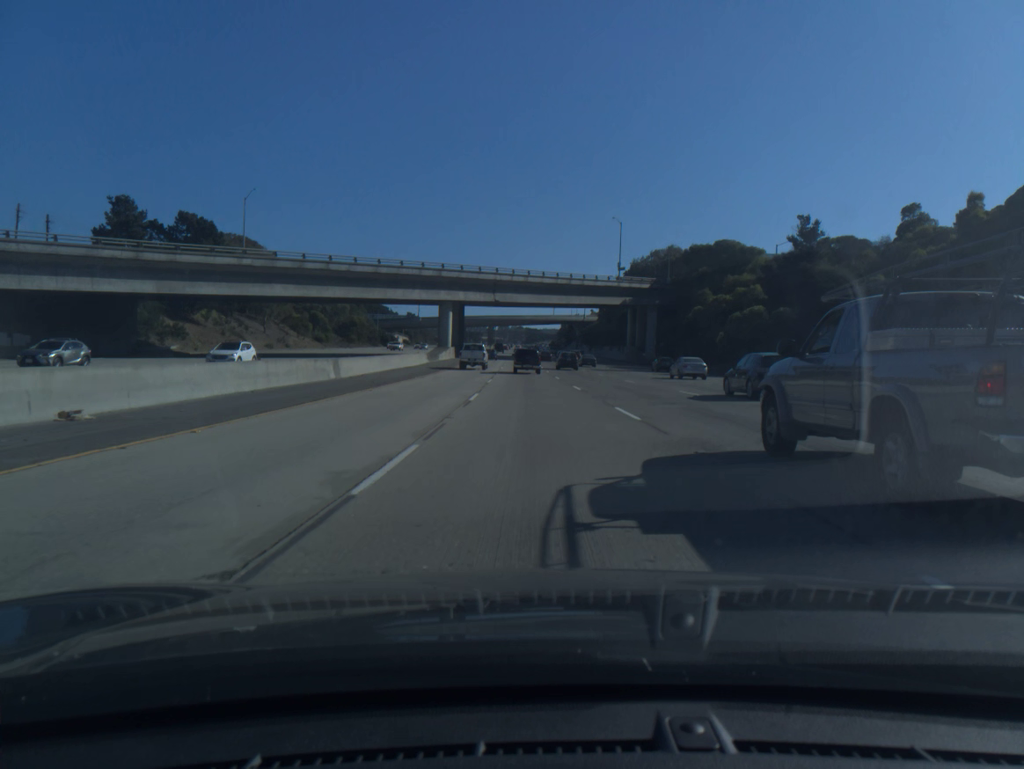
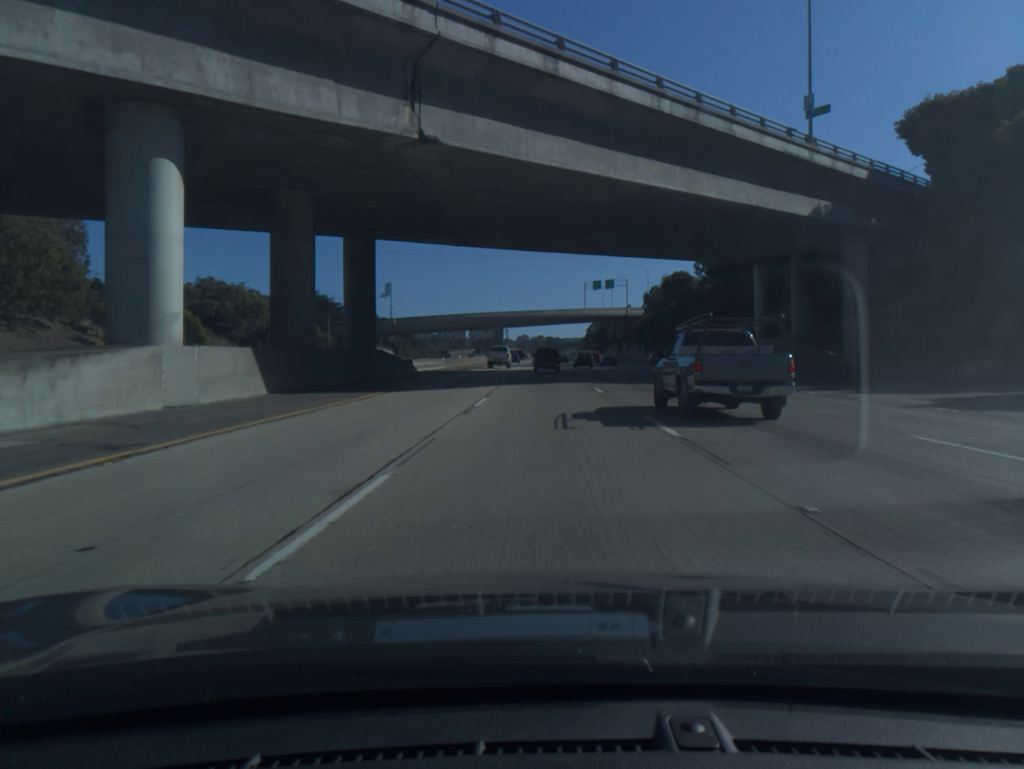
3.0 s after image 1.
(-1.9, +75.7) m; -2°
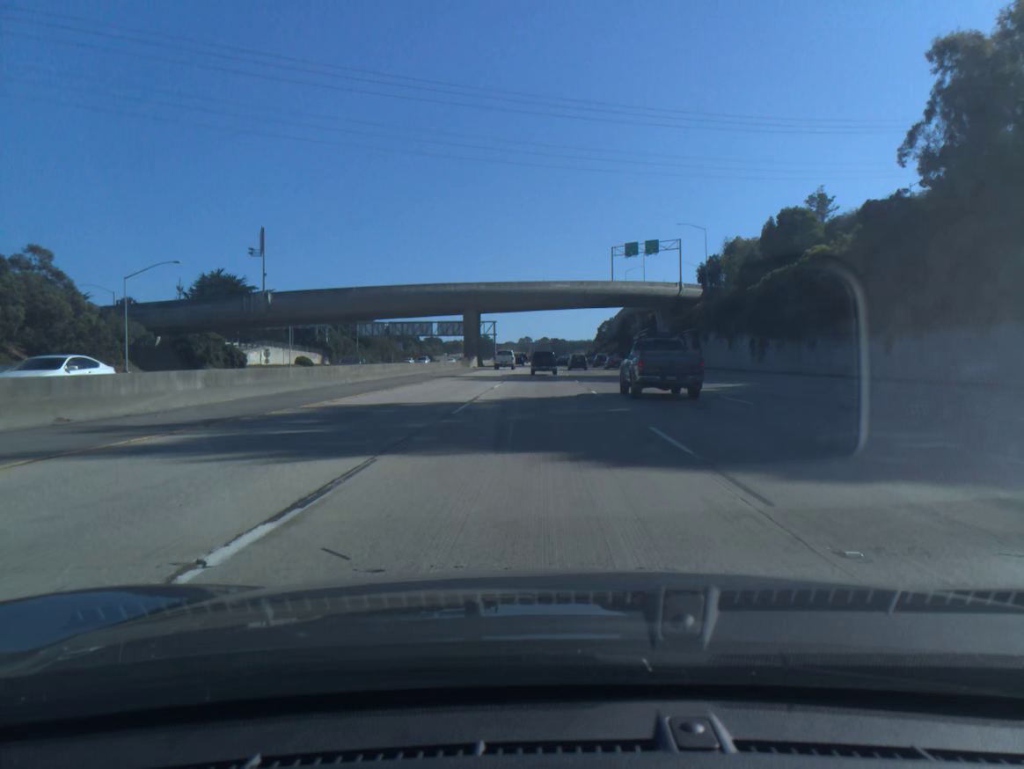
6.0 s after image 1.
(+0.2, +75.6) m; 0°
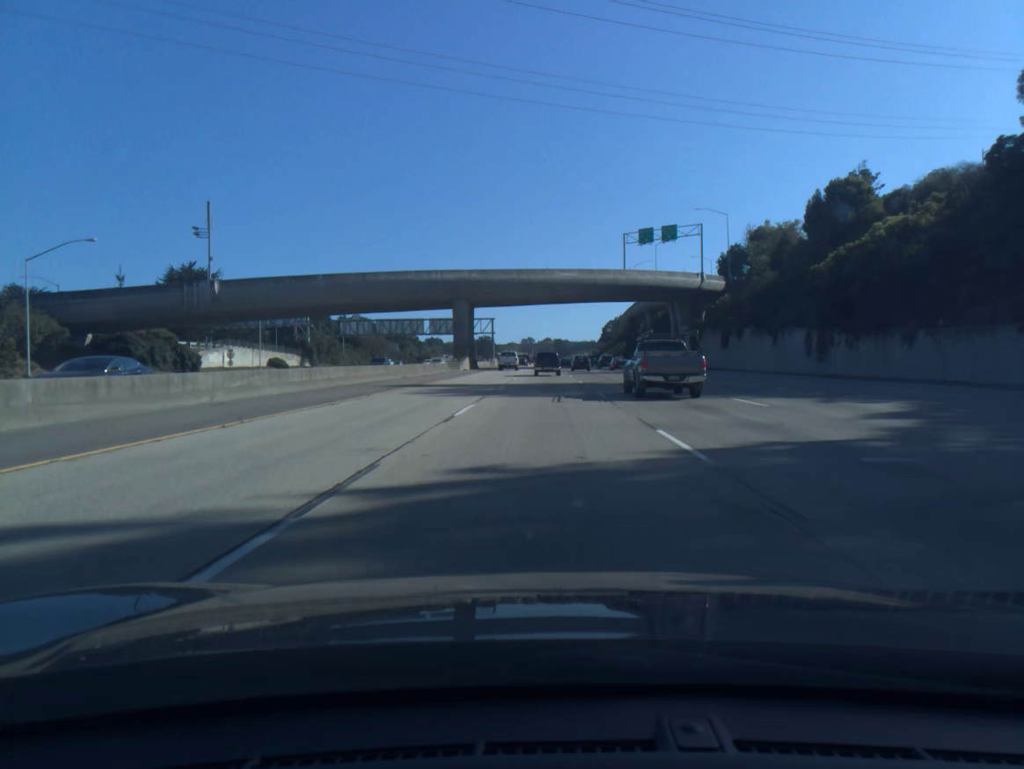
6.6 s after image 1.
(0.0, +15.2) m; 0°
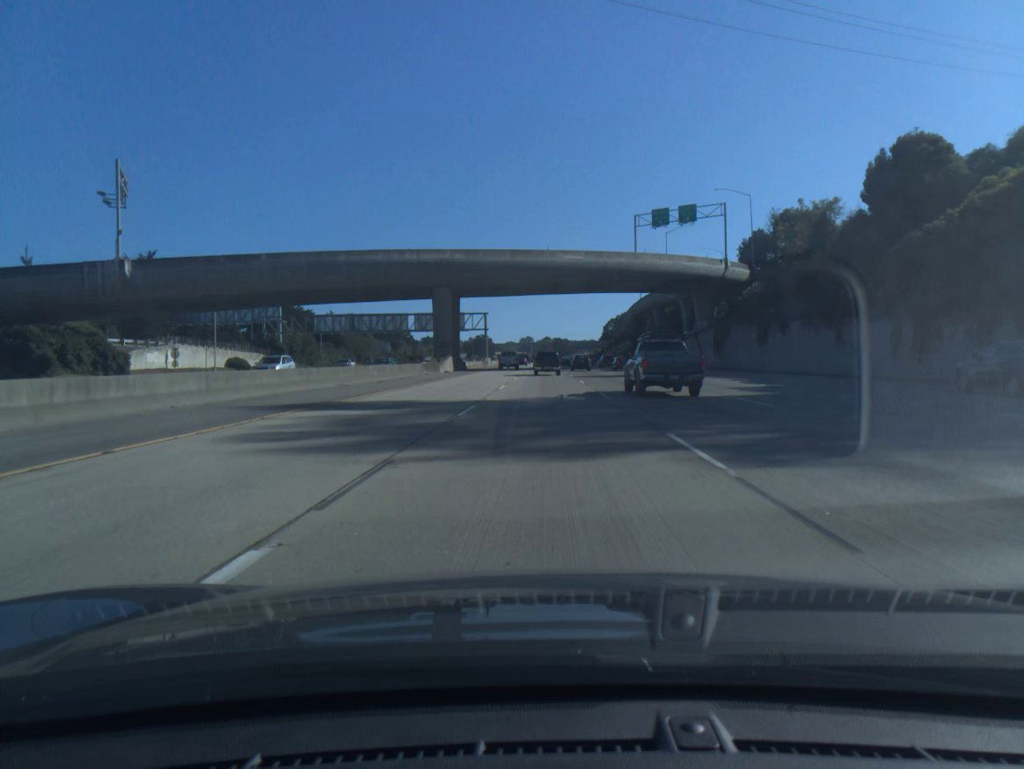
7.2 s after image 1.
(0.0, +15.2) m; 0°
